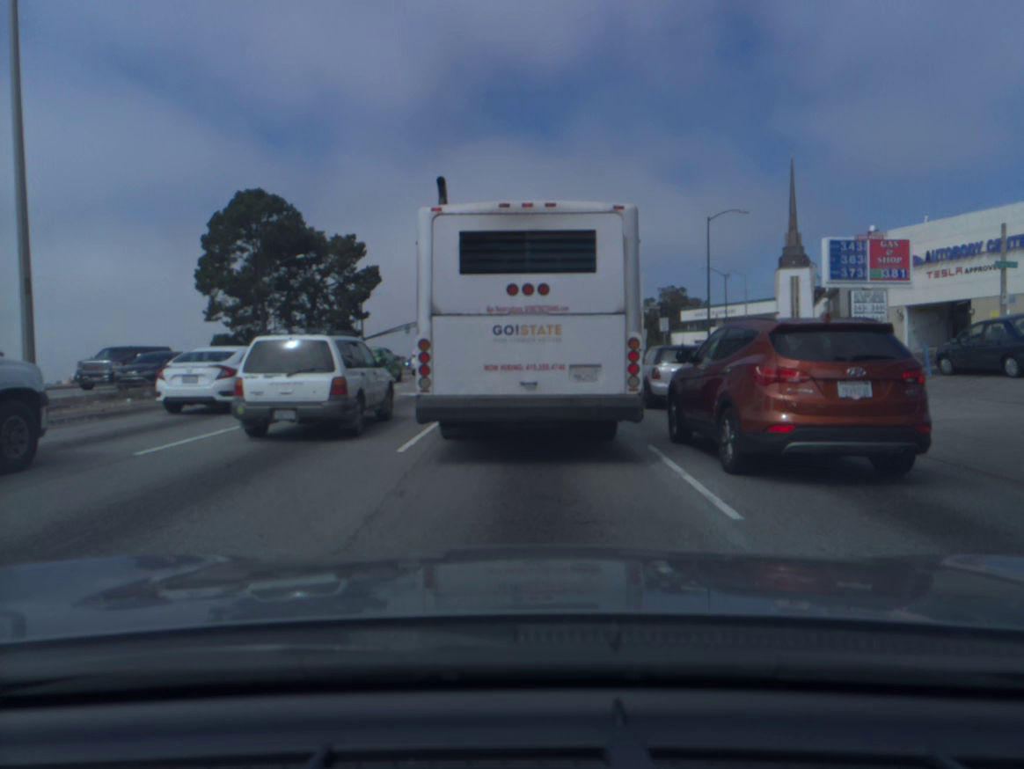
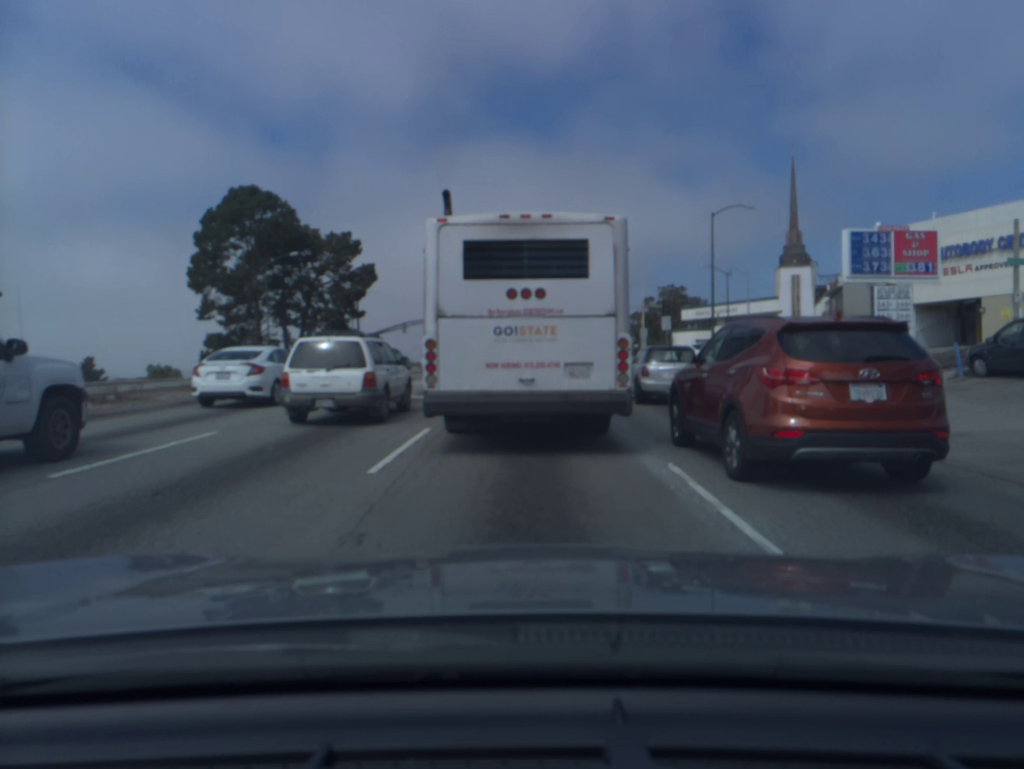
(0.0, +1.6) m; 0°
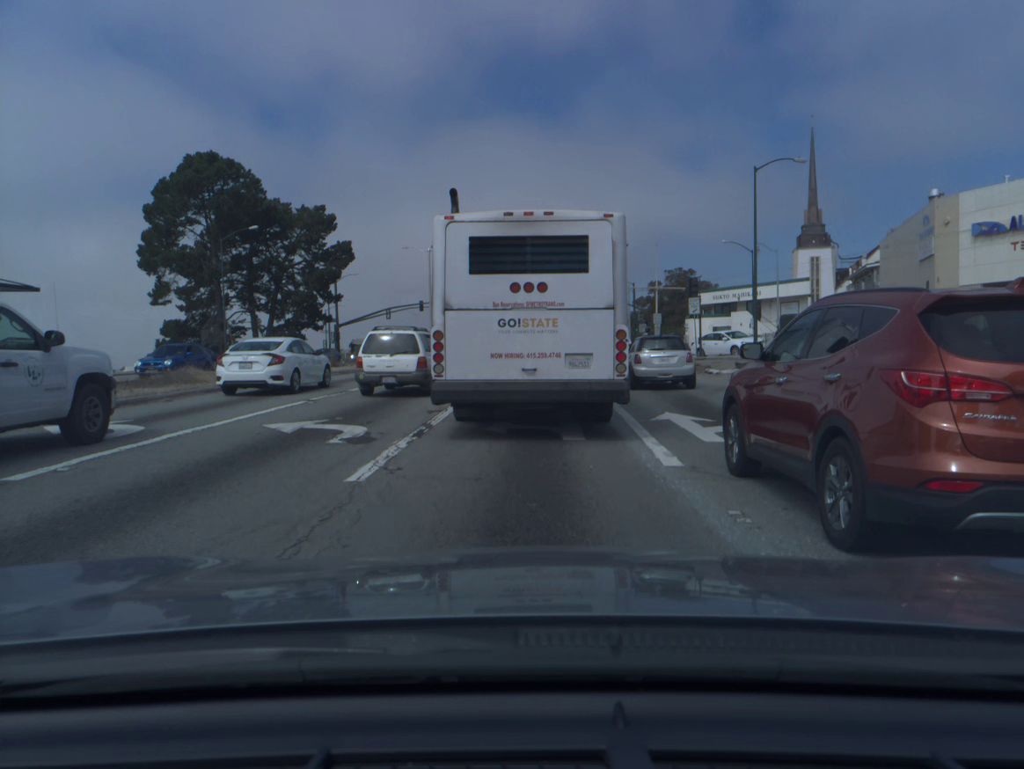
(0.0, +9.3) m; 0°
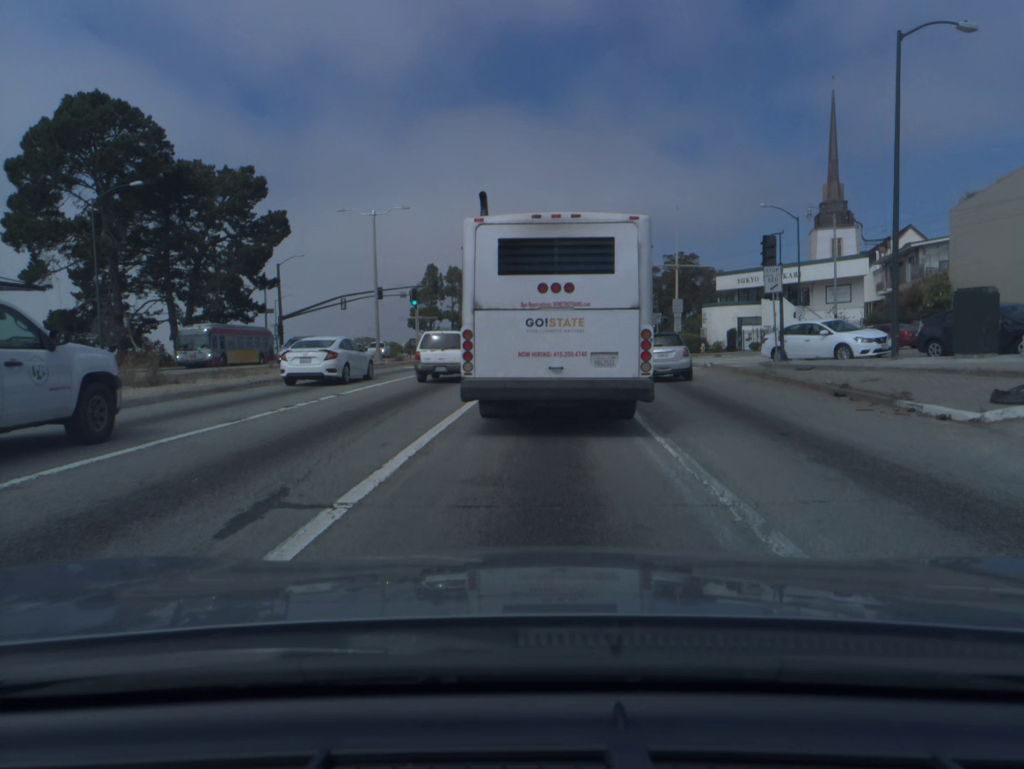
(+0.1, +16.8) m; +1°
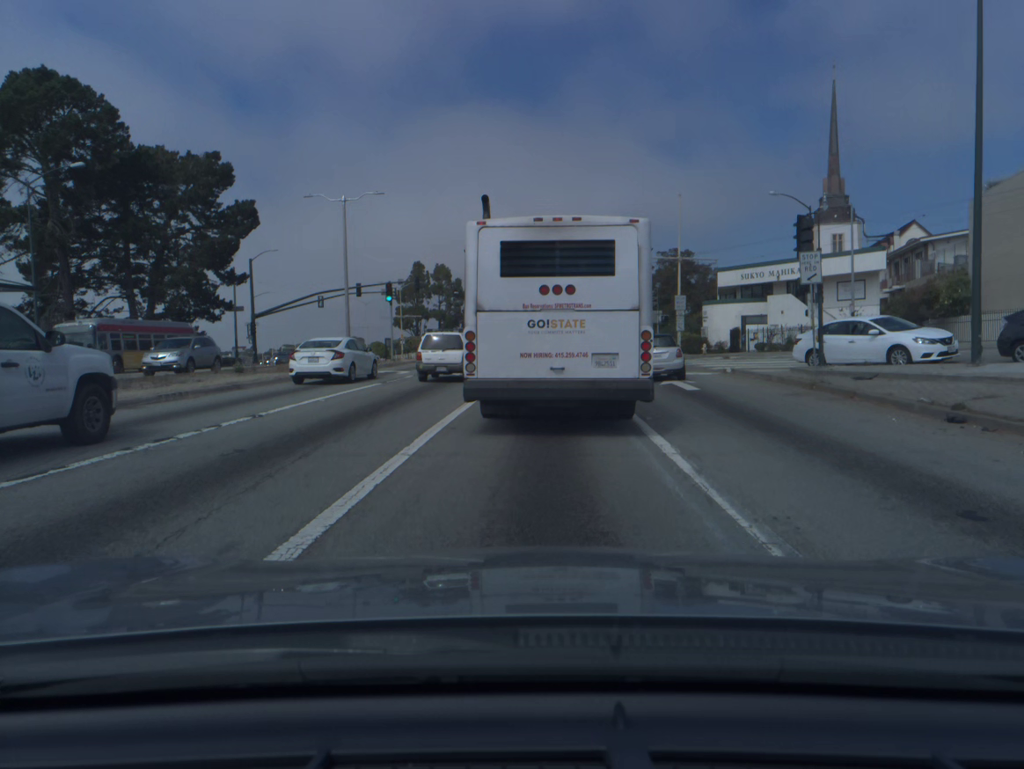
(0.0, +4.8) m; +1°
